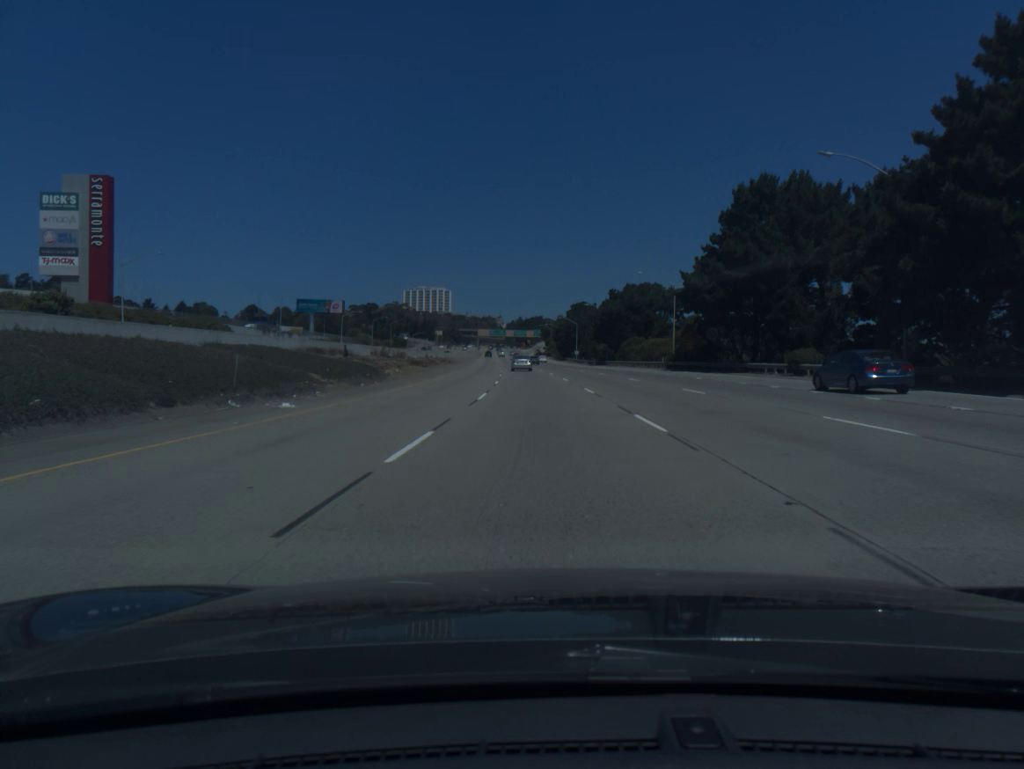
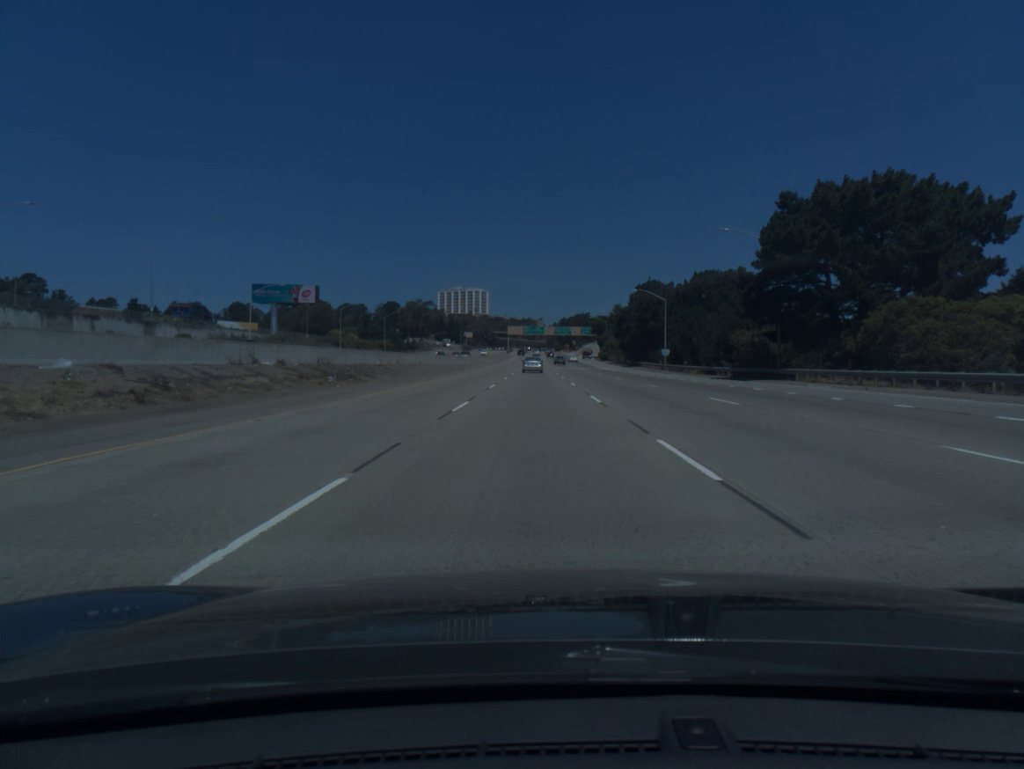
(-2.1, +78.1) m; -3°
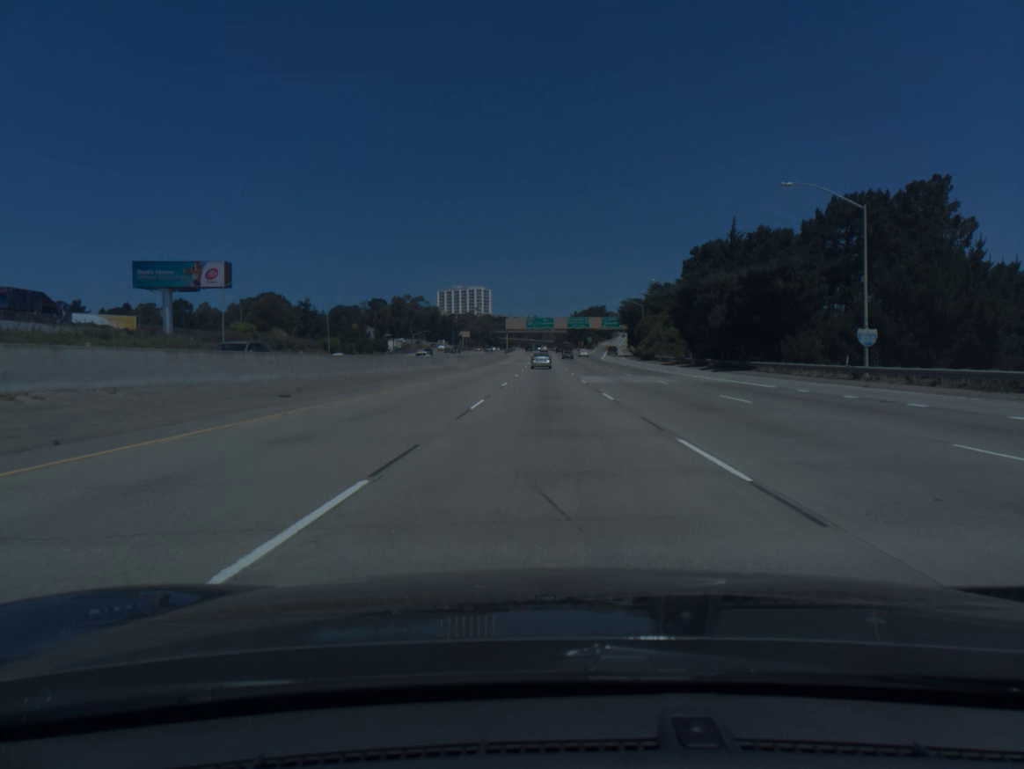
(-0.6, +58.2) m; -1°
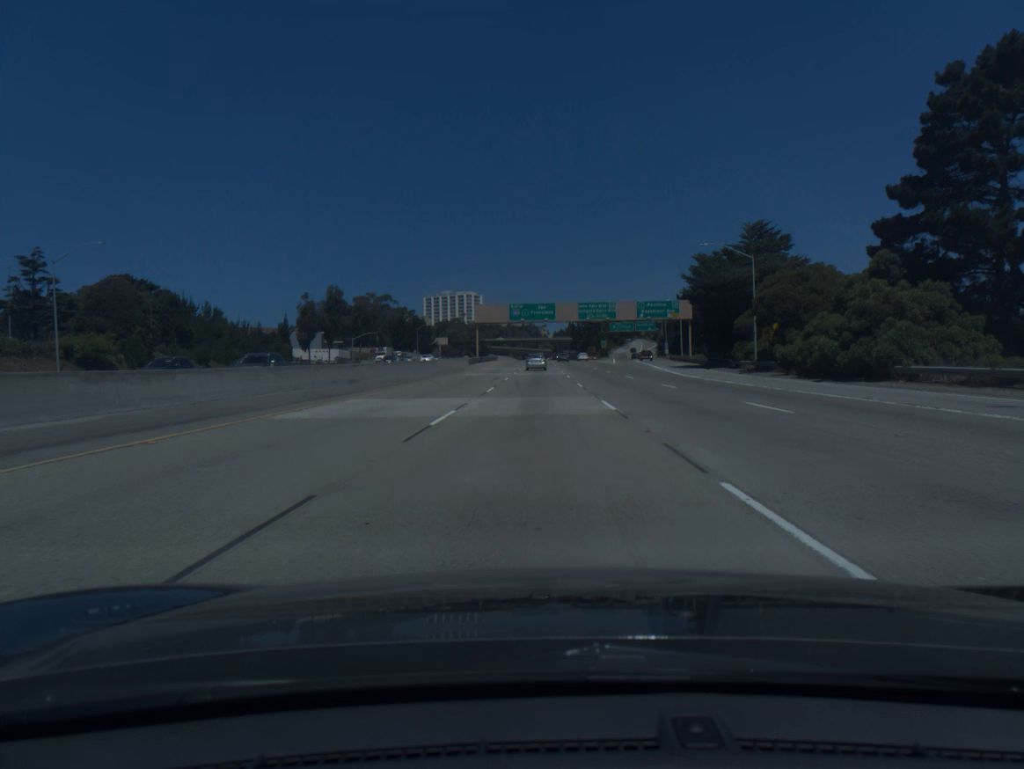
(+0.5, +77.4) m; 0°
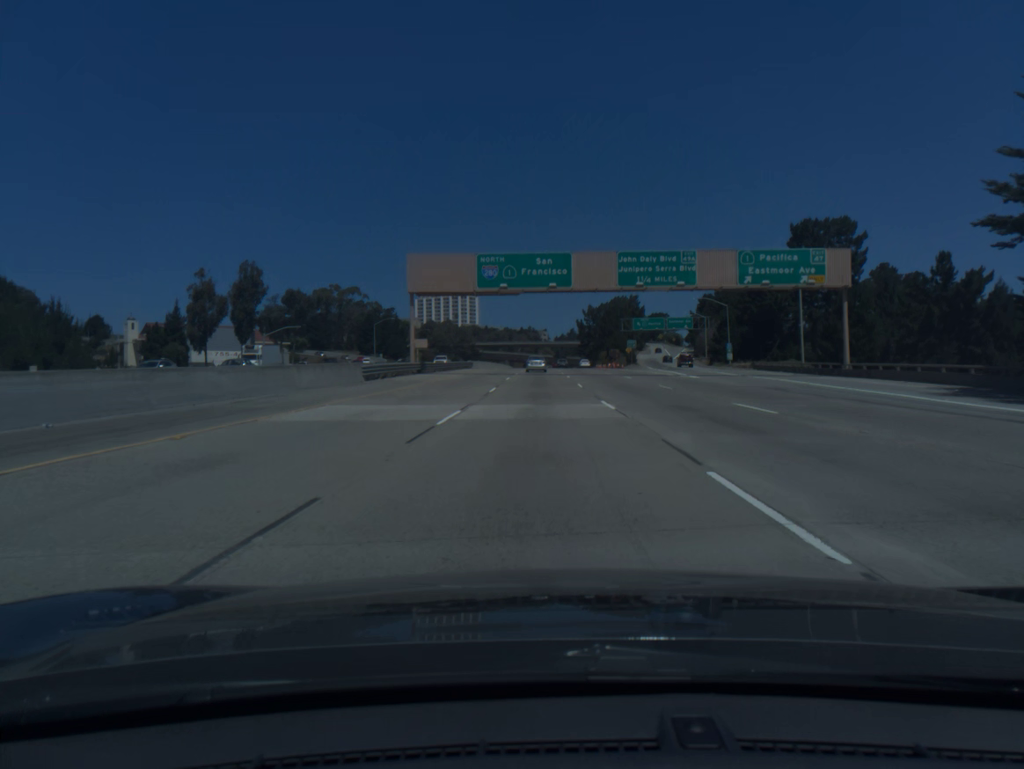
(-0.1, +57.6) m; 0°
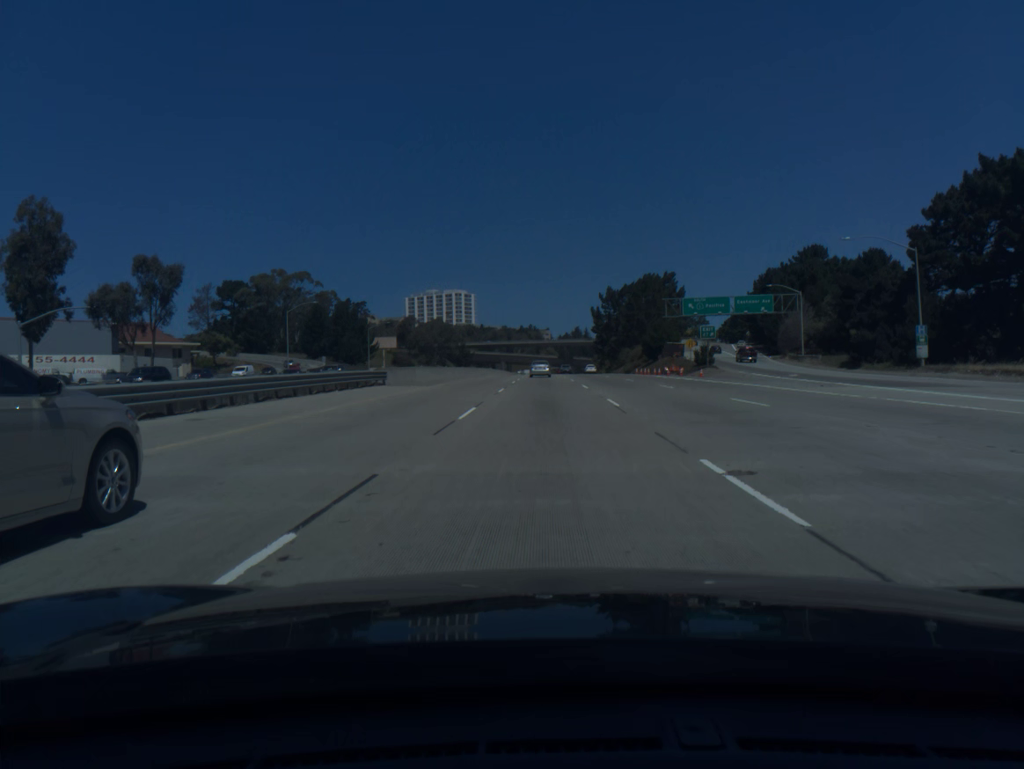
(0.0, +57.2) m; 0°
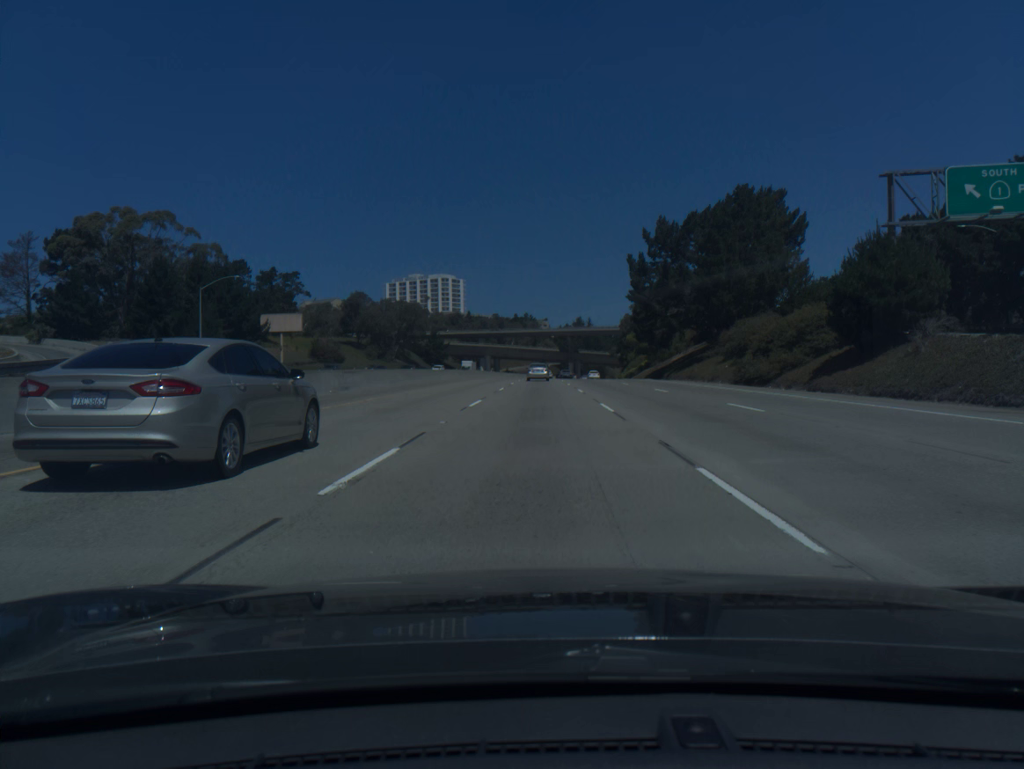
(+0.3, +76.0) m; 0°
